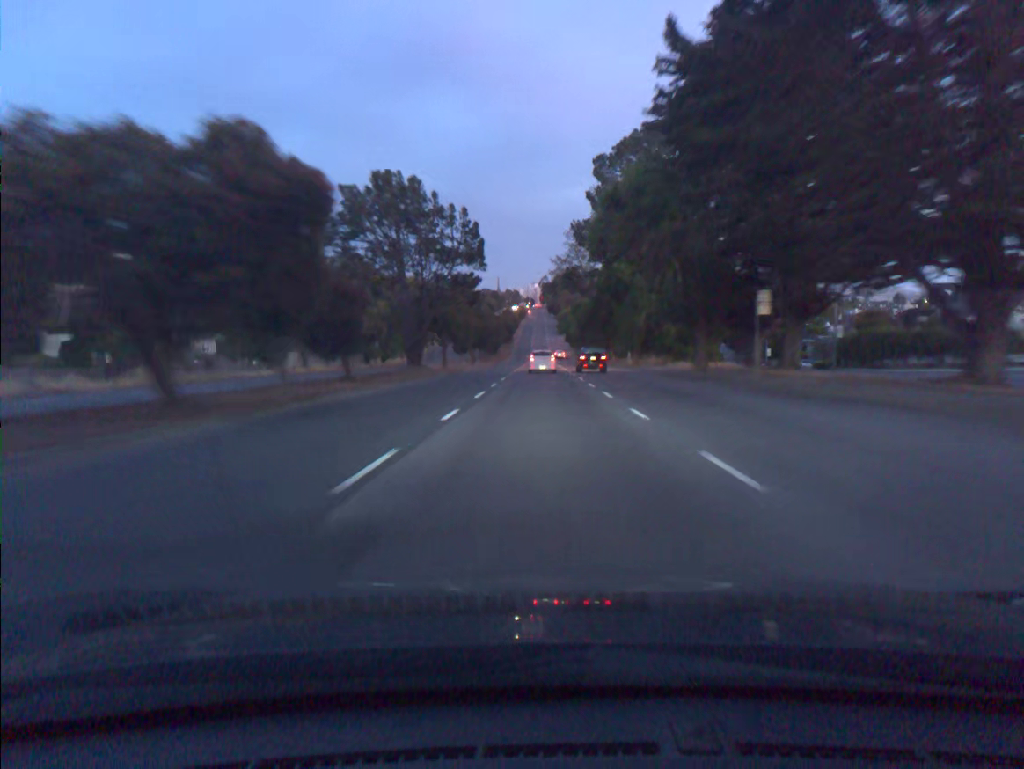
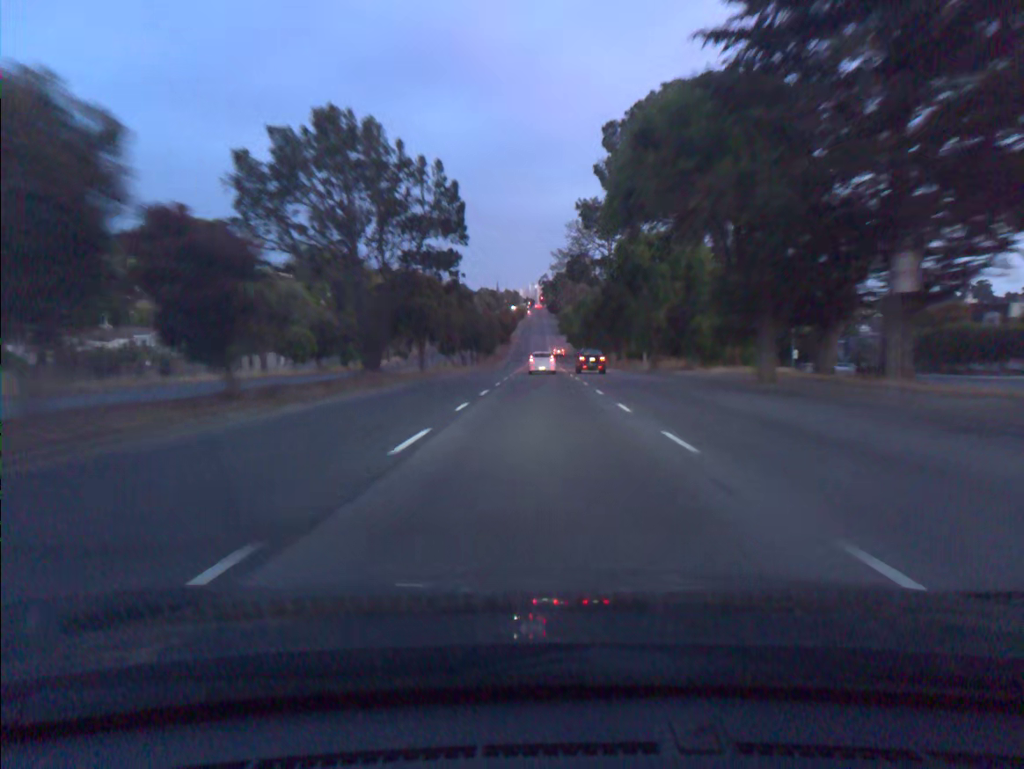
(0.0, +12.0) m; 0°
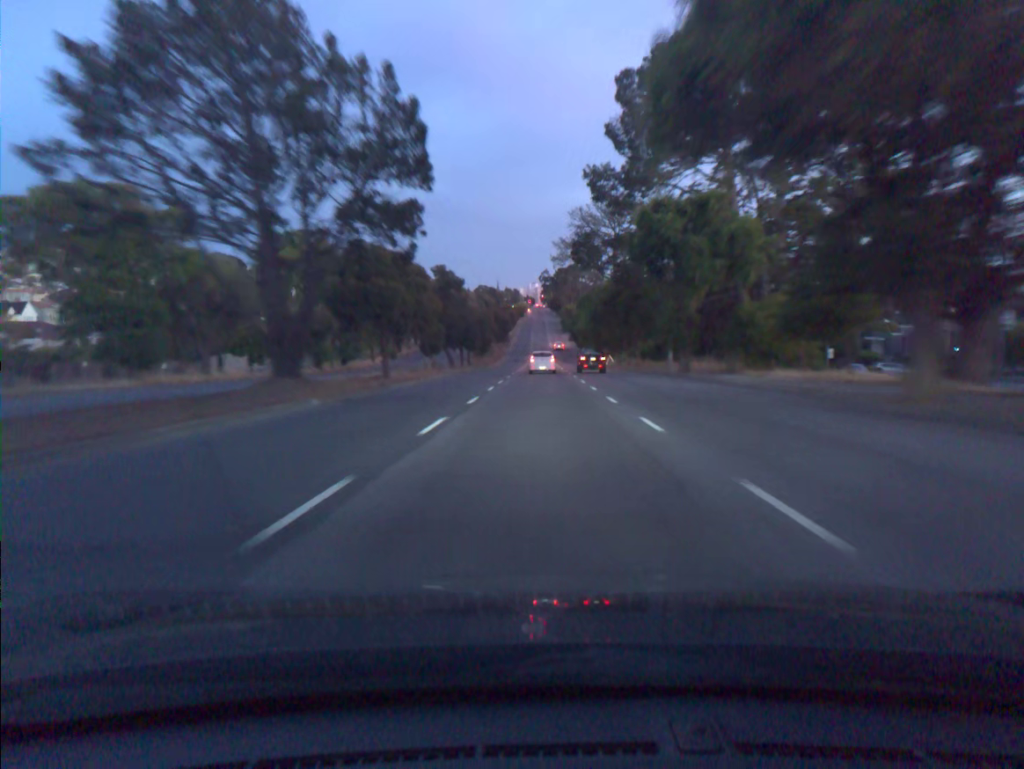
(0.0, +11.9) m; 0°
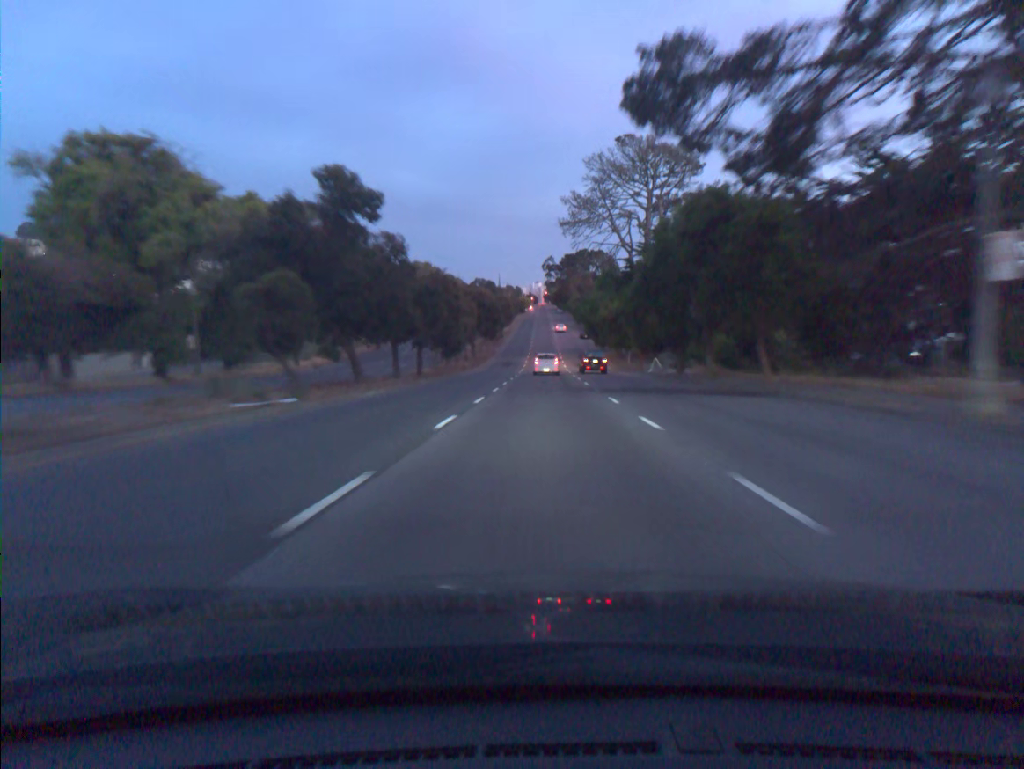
(0.0, +35.7) m; 0°
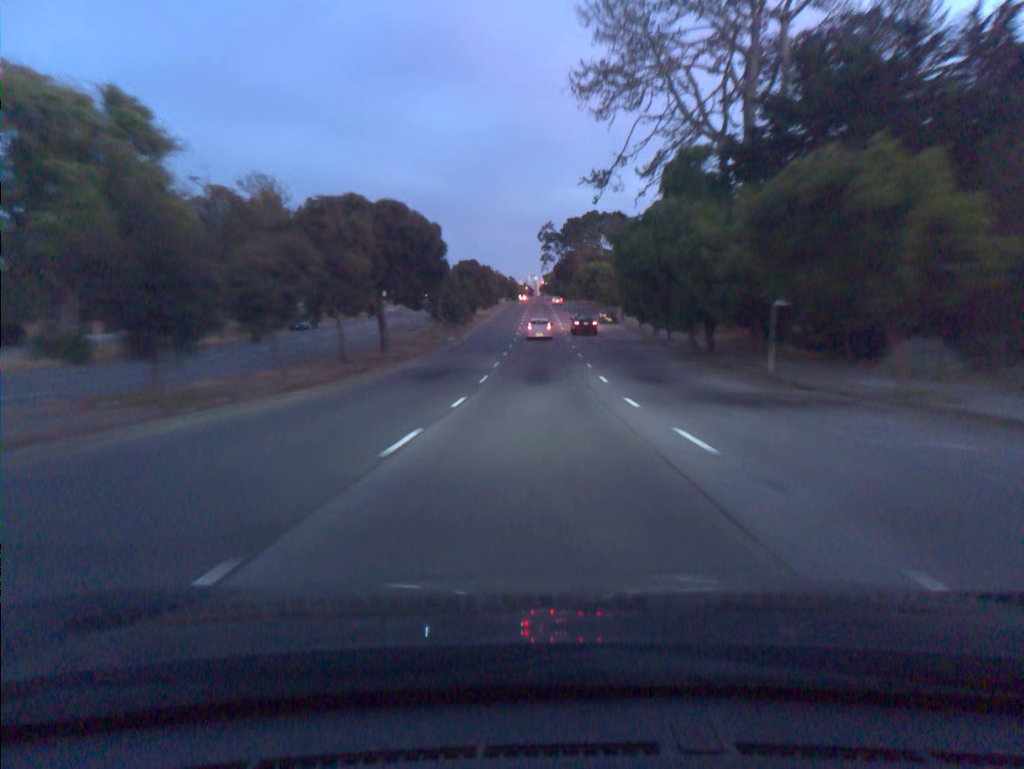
(+0.2, +47.8) m; +1°
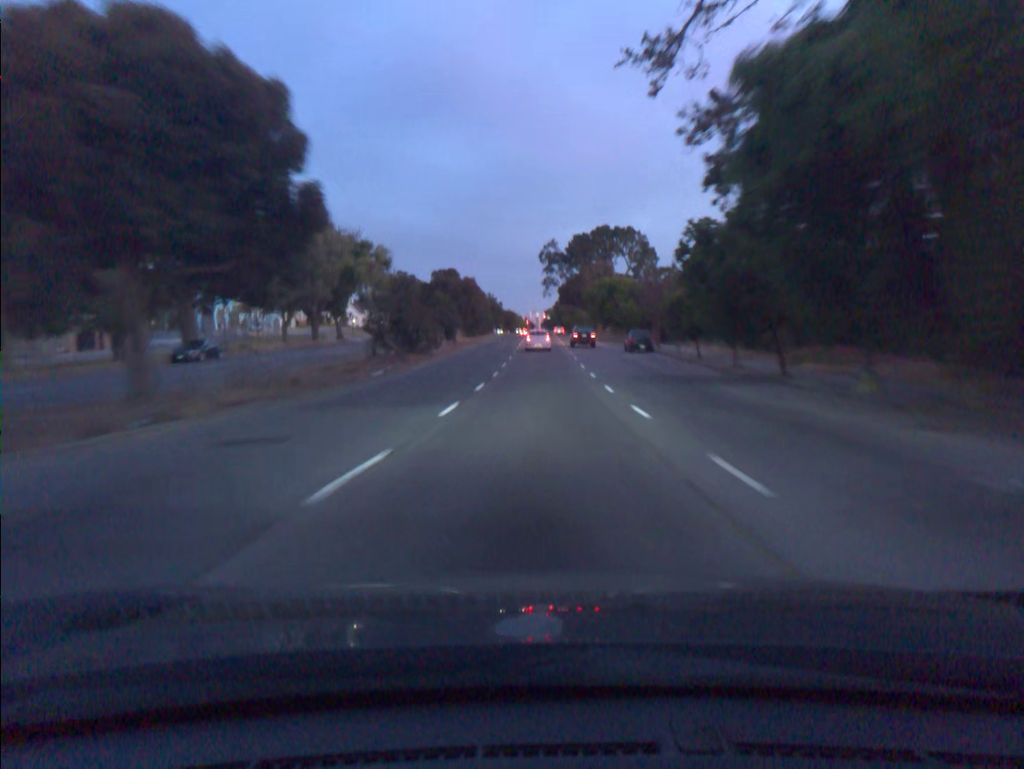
(0.0, +23.8) m; 0°
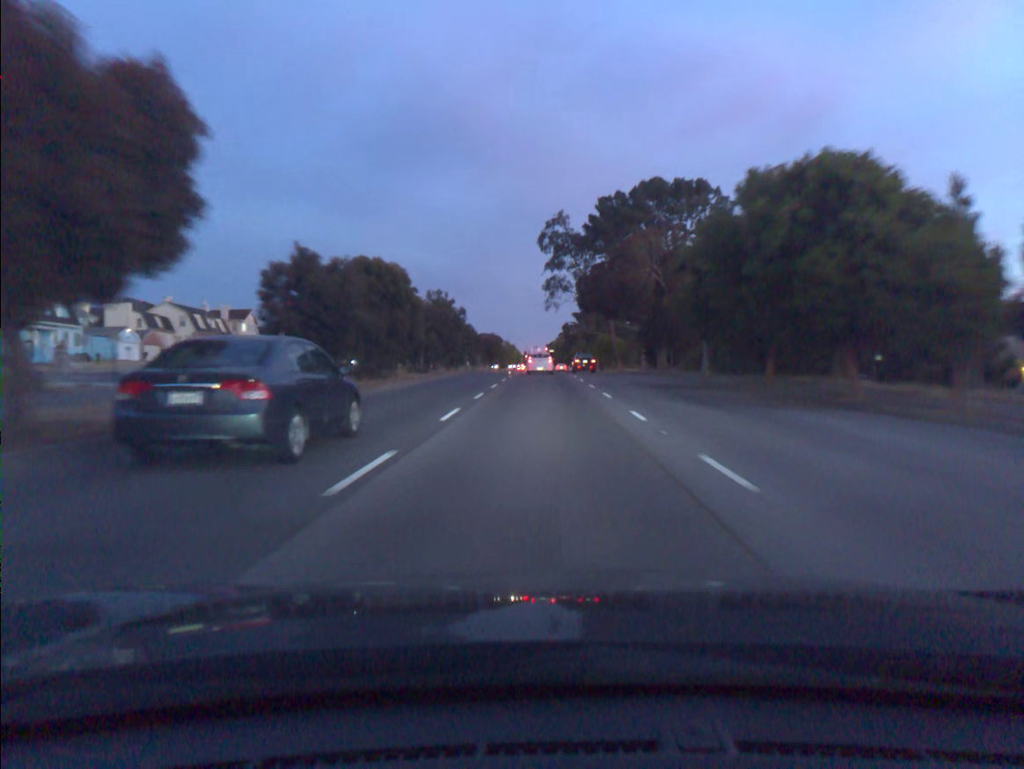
(+0.1, +57.4) m; 0°
